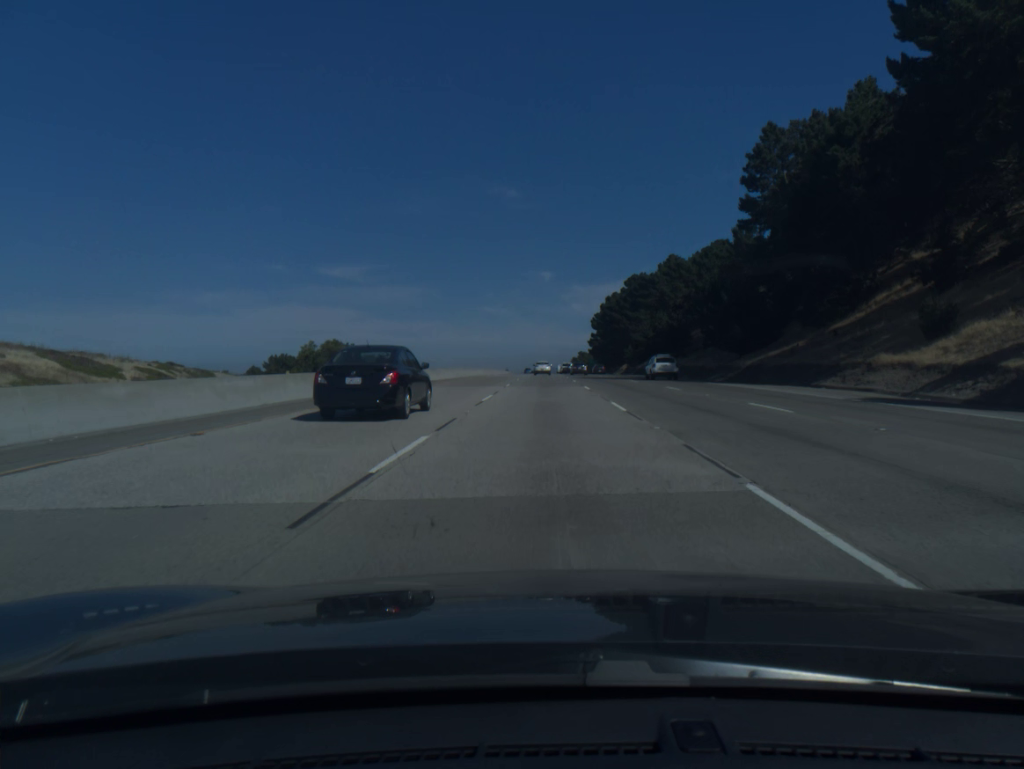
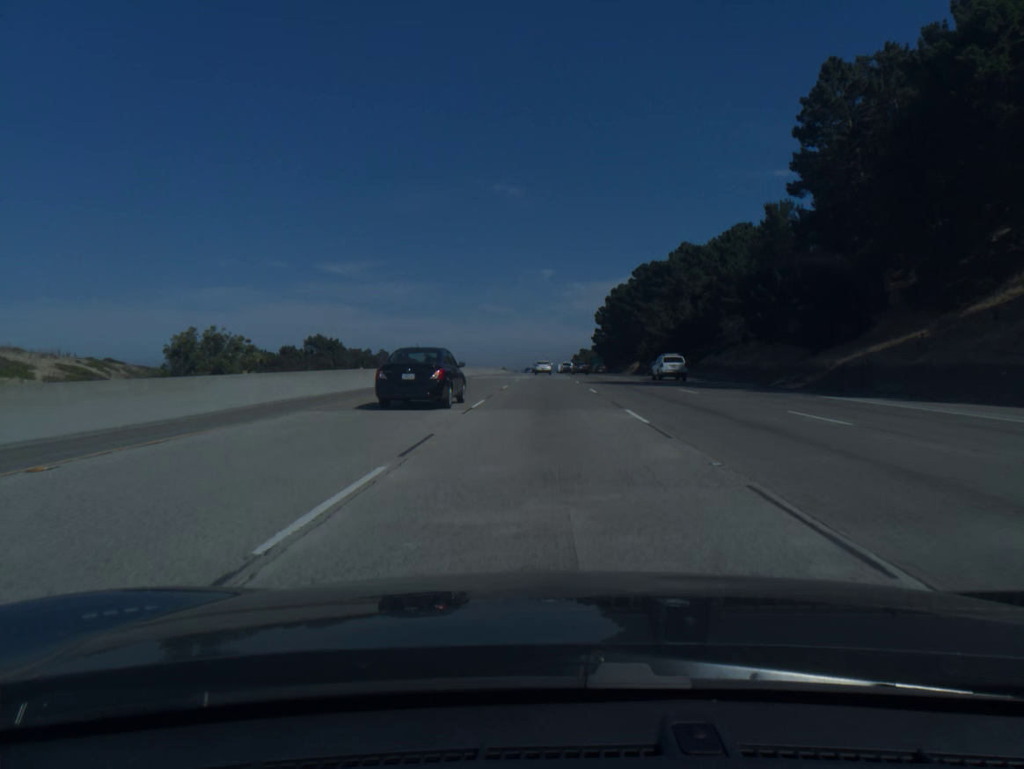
(0.0, +18.2) m; 0°
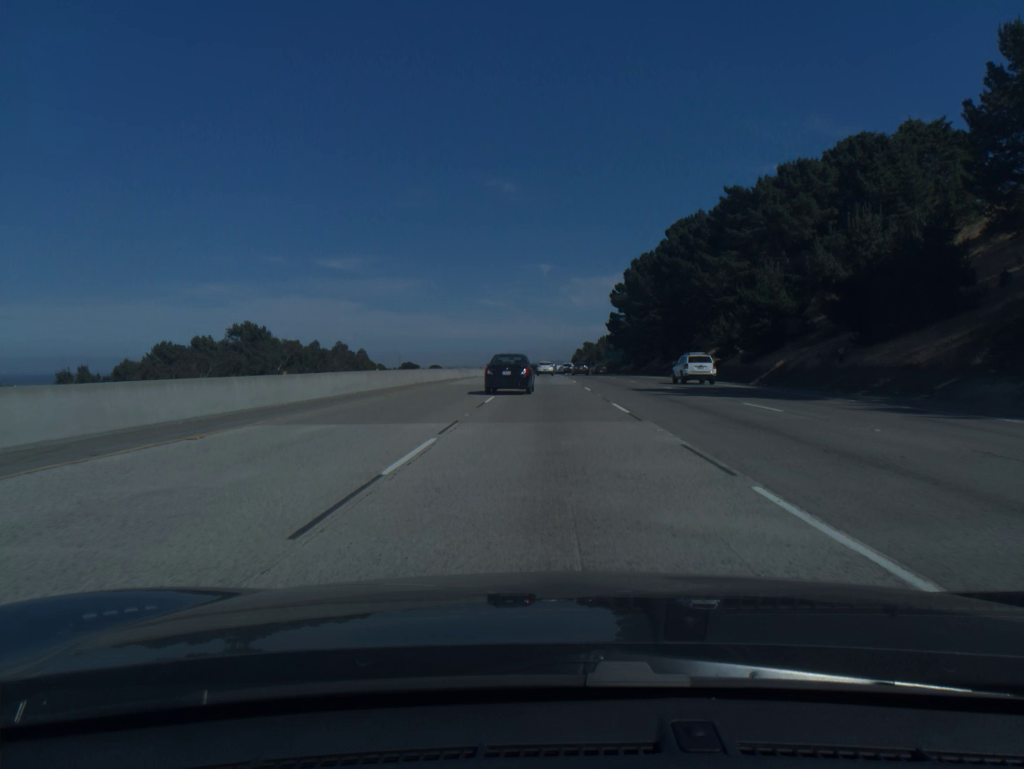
(+0.1, +54.9) m; 0°
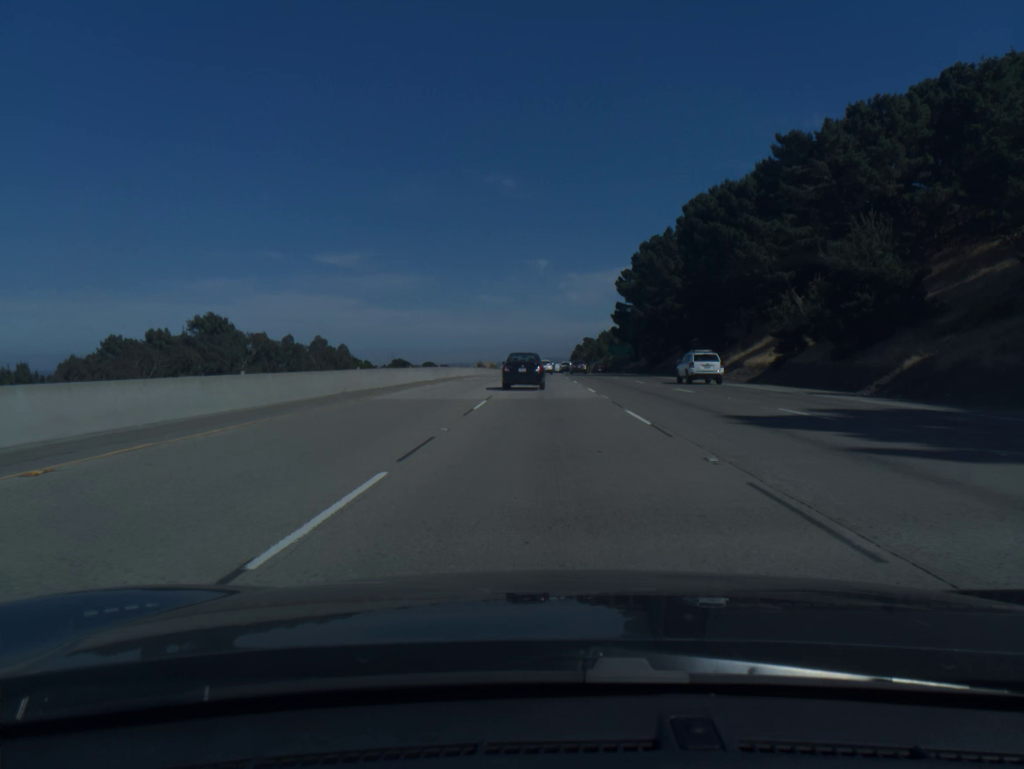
(0.0, +18.3) m; 0°
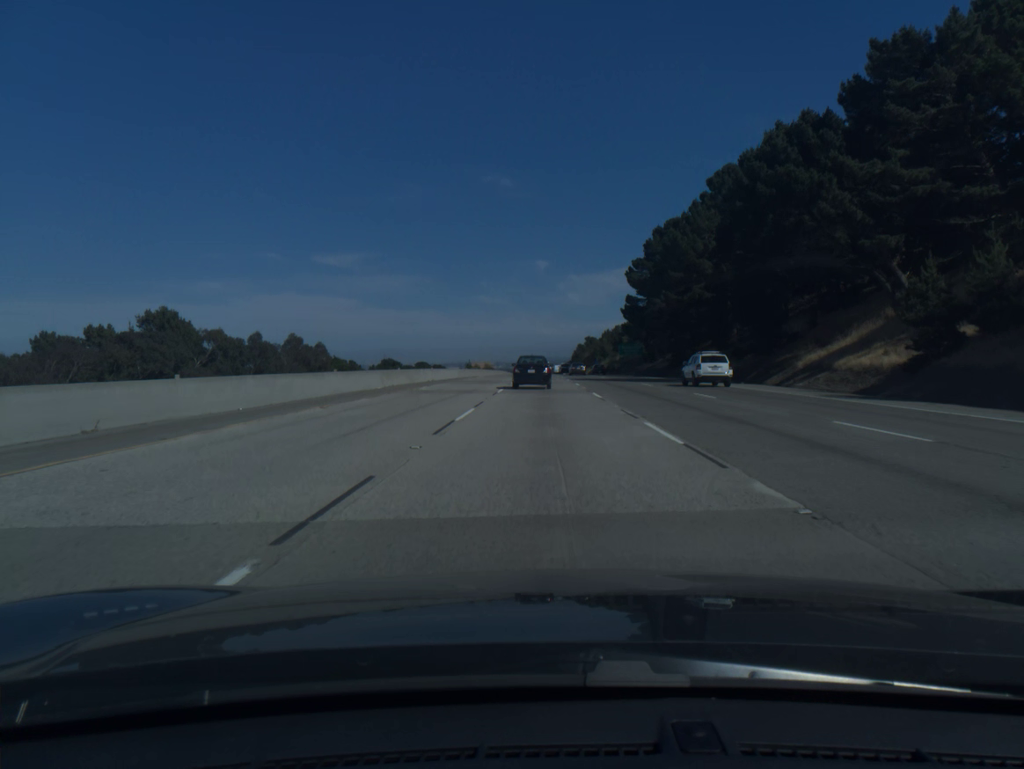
(0.0, +18.4) m; 0°
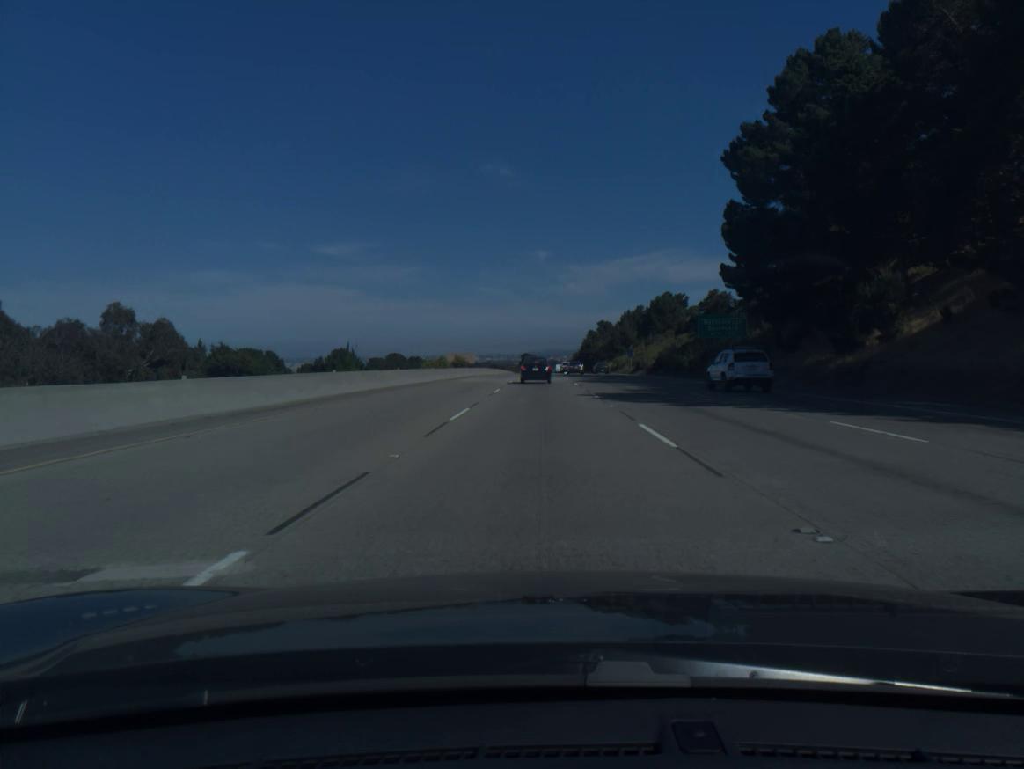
(+0.1, +73.2) m; 0°
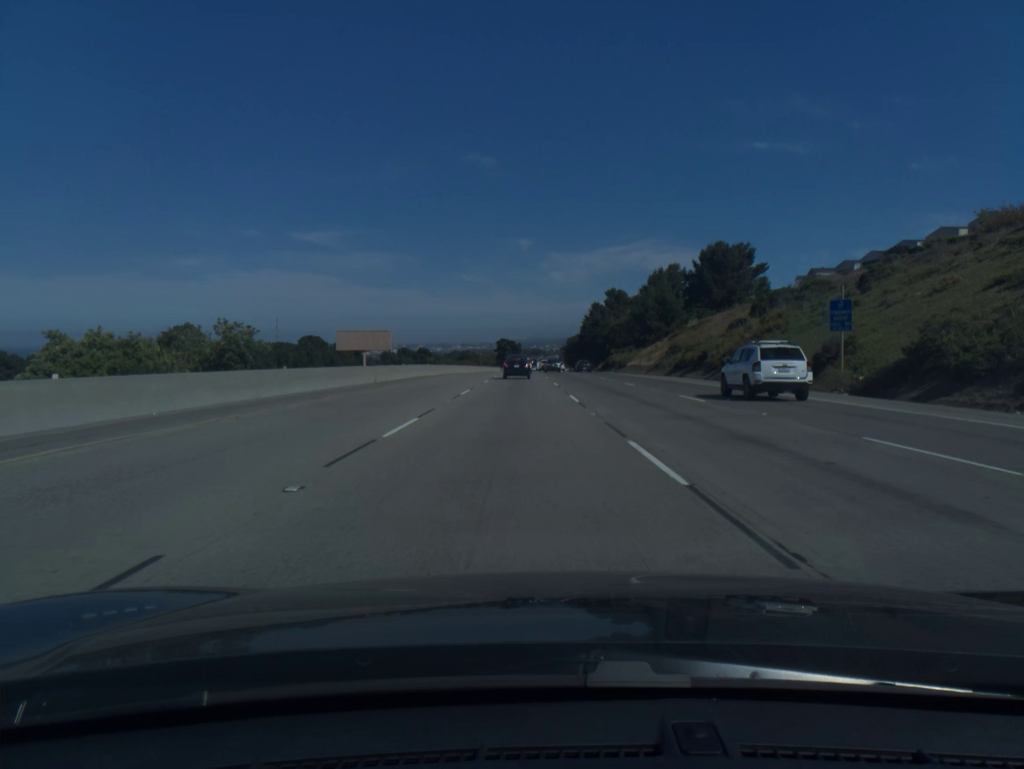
(+0.2, +91.3) m; +1°
